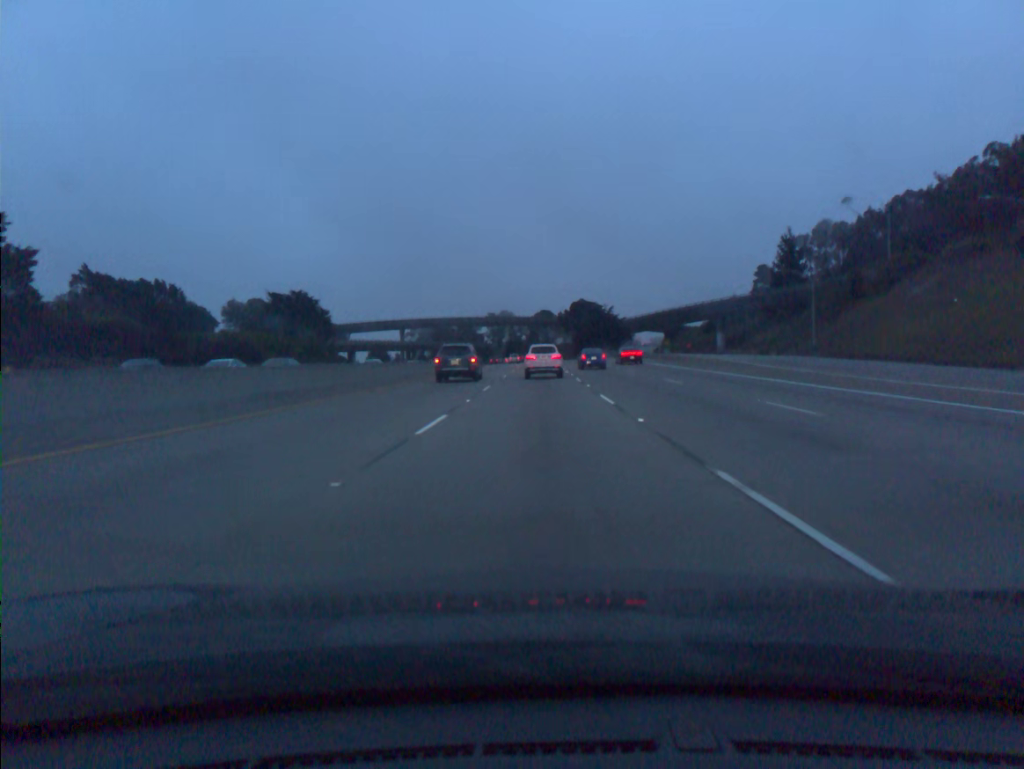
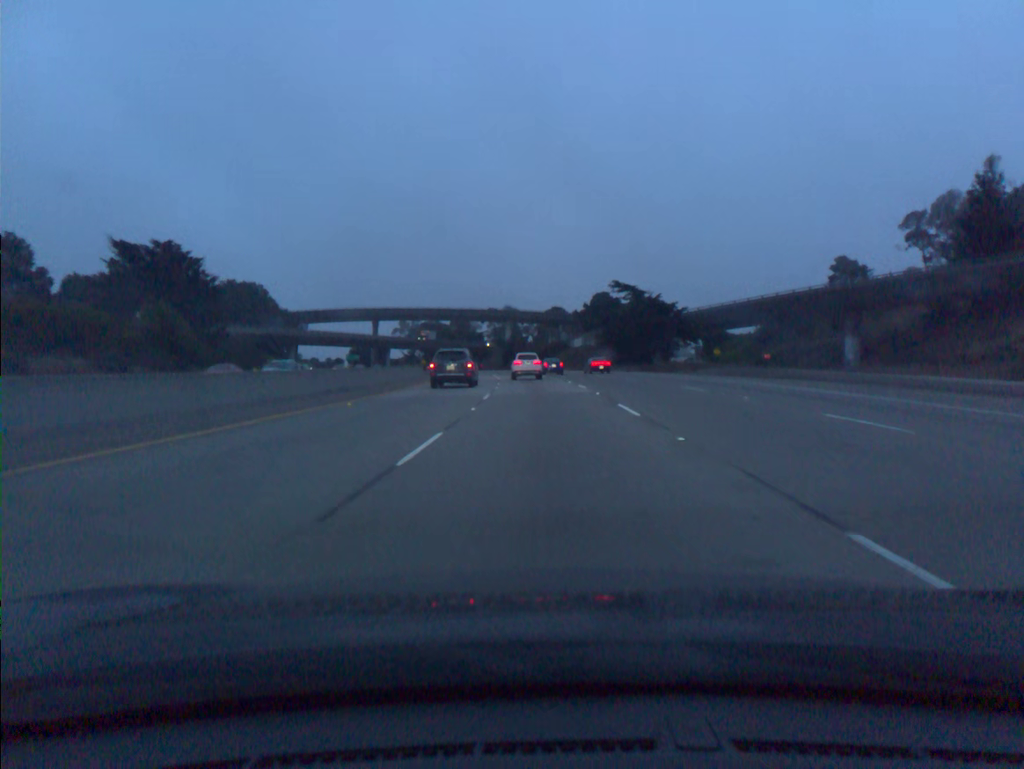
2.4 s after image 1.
(-0.3, +61.4) m; -1°
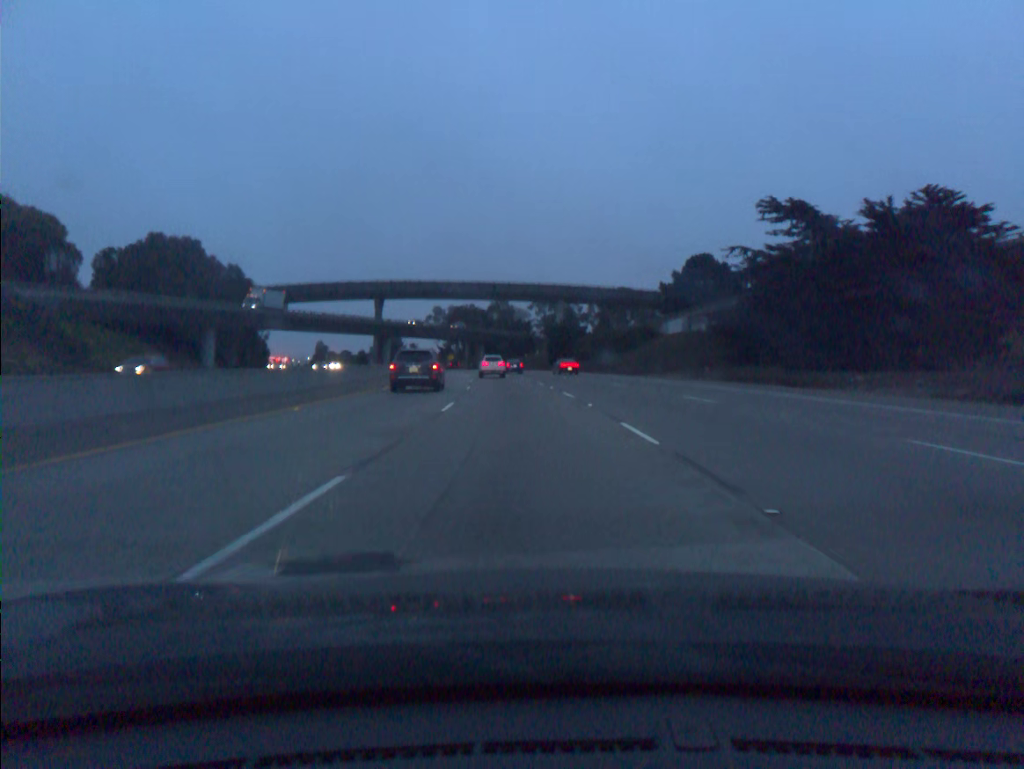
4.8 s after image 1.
(-1.4, +63.1) m; -4°
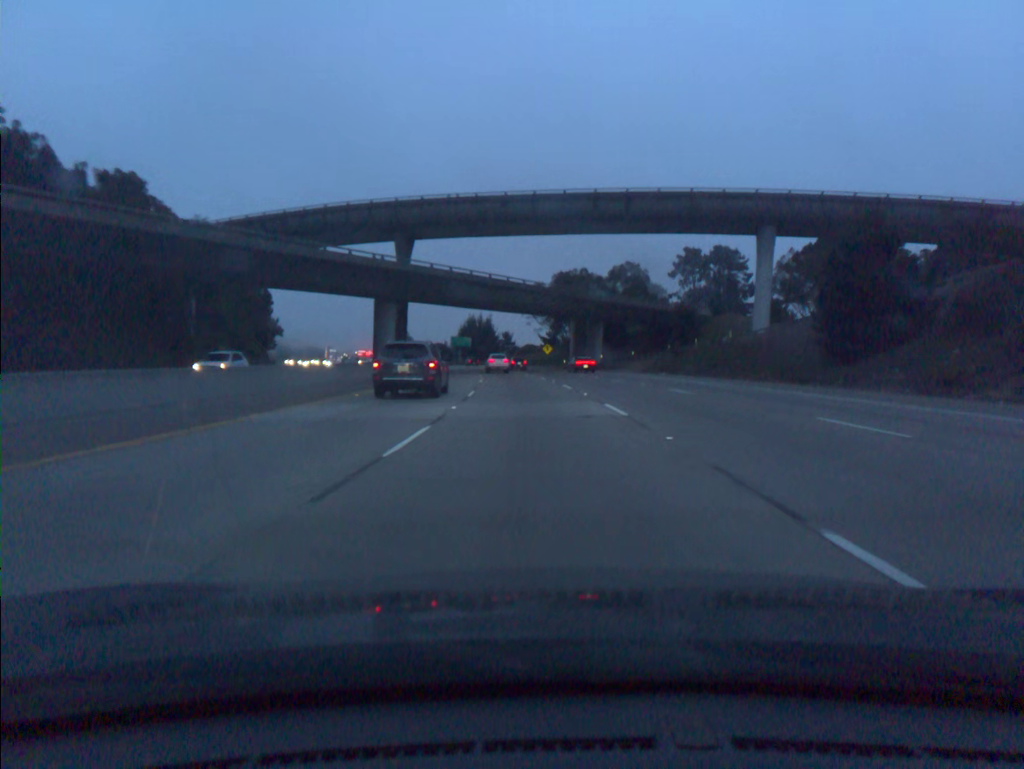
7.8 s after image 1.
(-6.3, +82.1) m; -8°
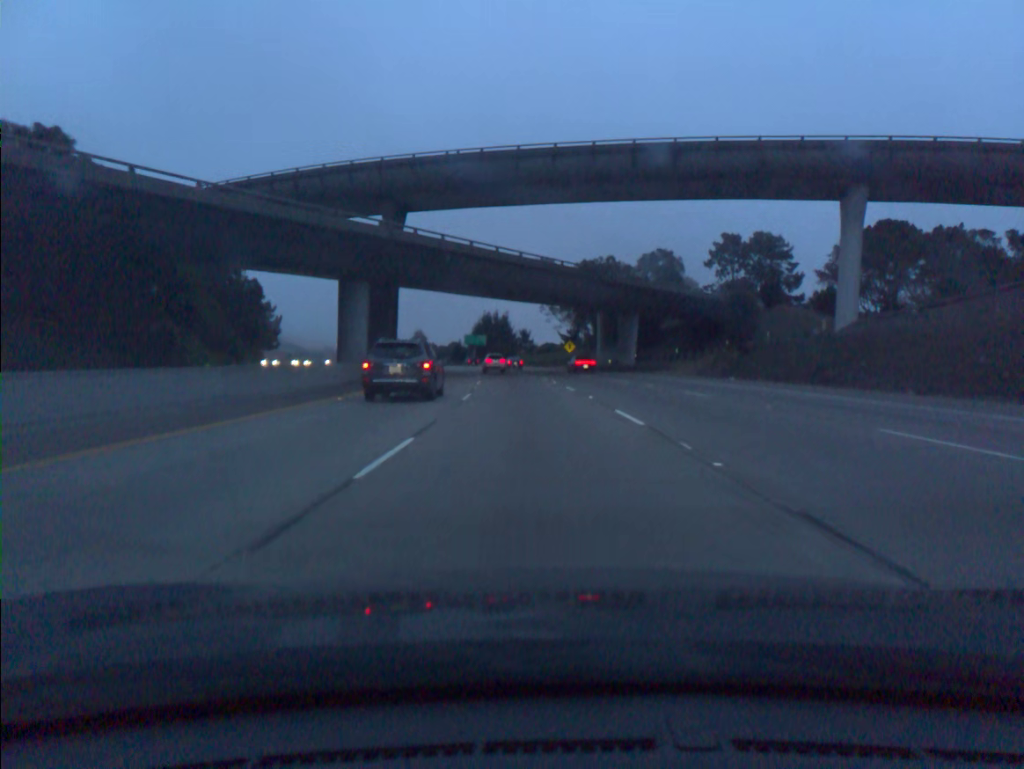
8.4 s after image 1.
(-0.2, +17.0) m; -1°
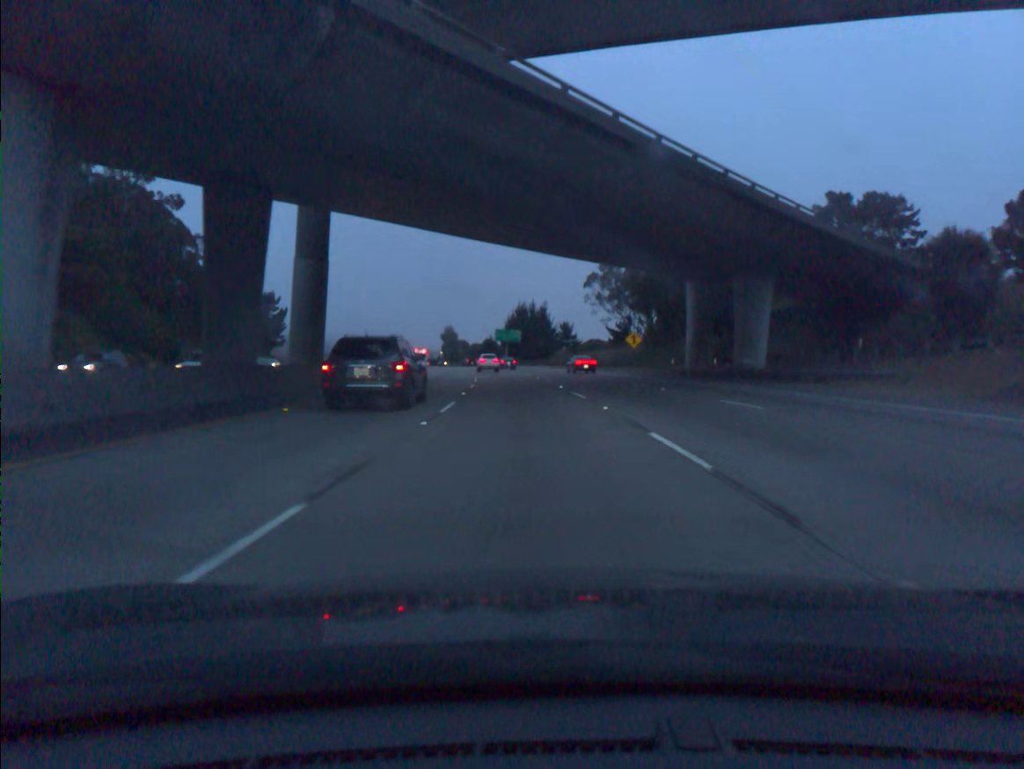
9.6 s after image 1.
(-0.8, +34.3) m; -3°
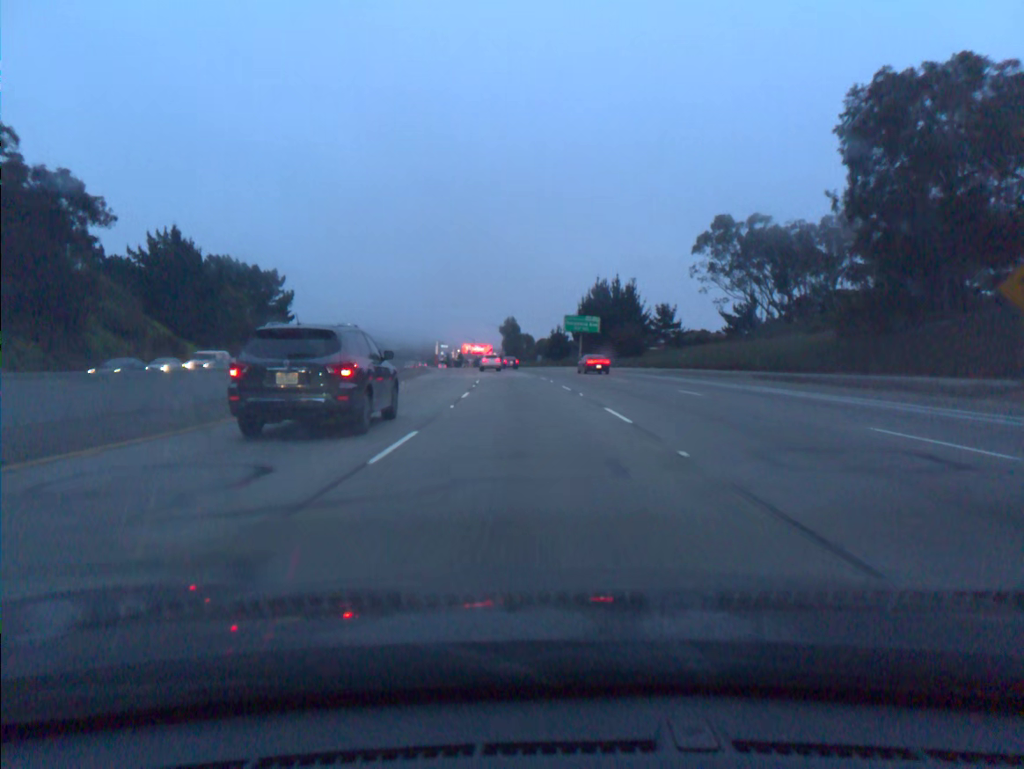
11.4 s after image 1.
(-2.3, +52.3) m; -5°
